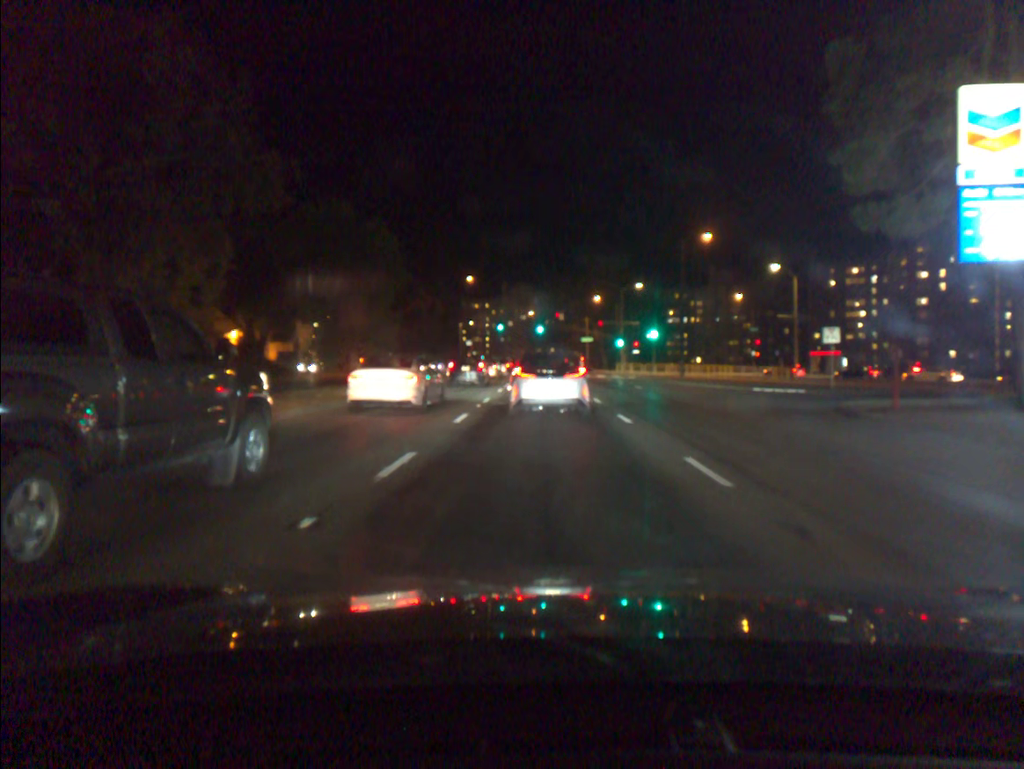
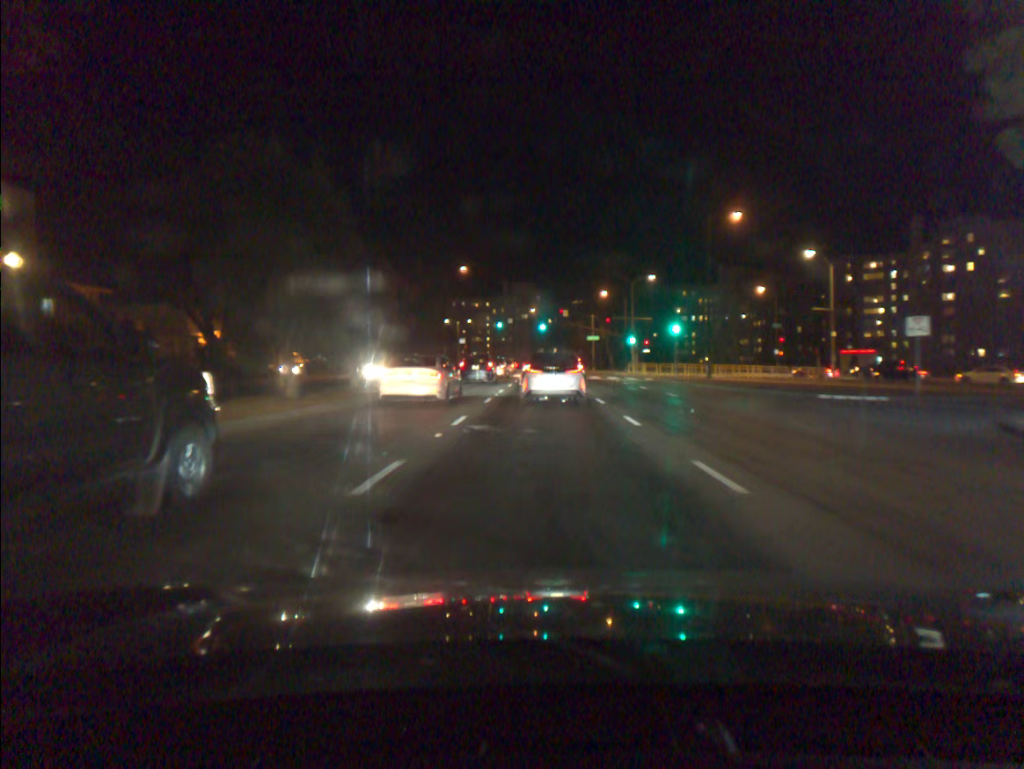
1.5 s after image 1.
(0.0, +8.5) m; 0°
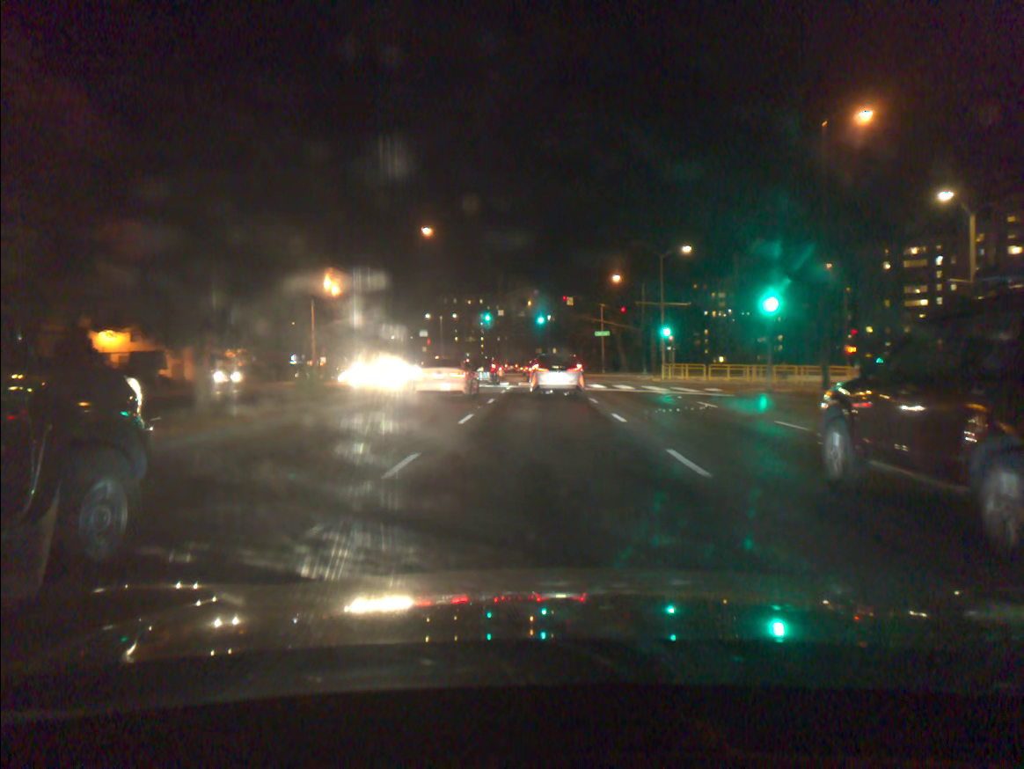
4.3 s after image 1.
(0.0, +21.8) m; 0°
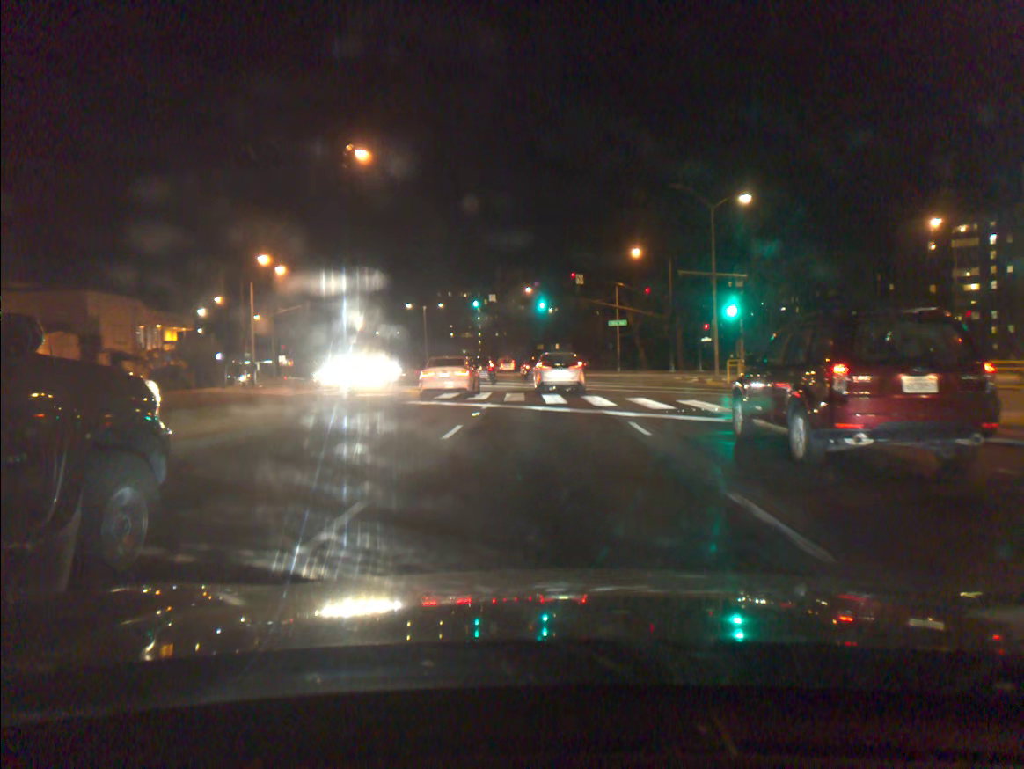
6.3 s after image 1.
(-0.1, +18.4) m; 0°
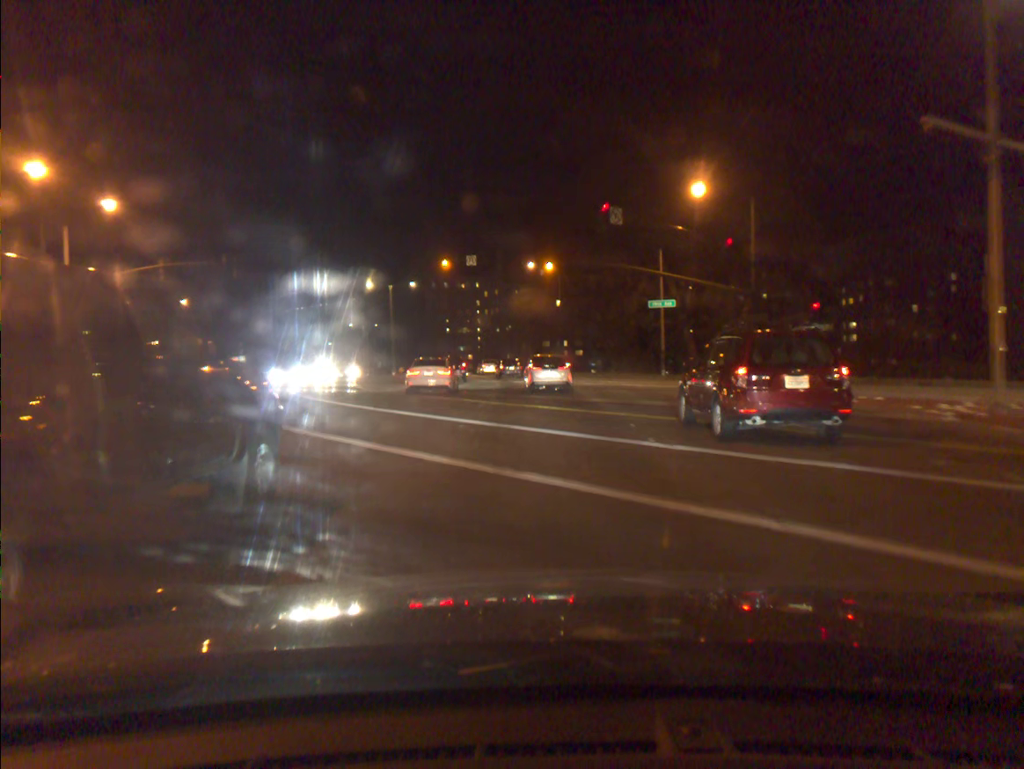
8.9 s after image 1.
(-0.2, +27.4) m; -1°
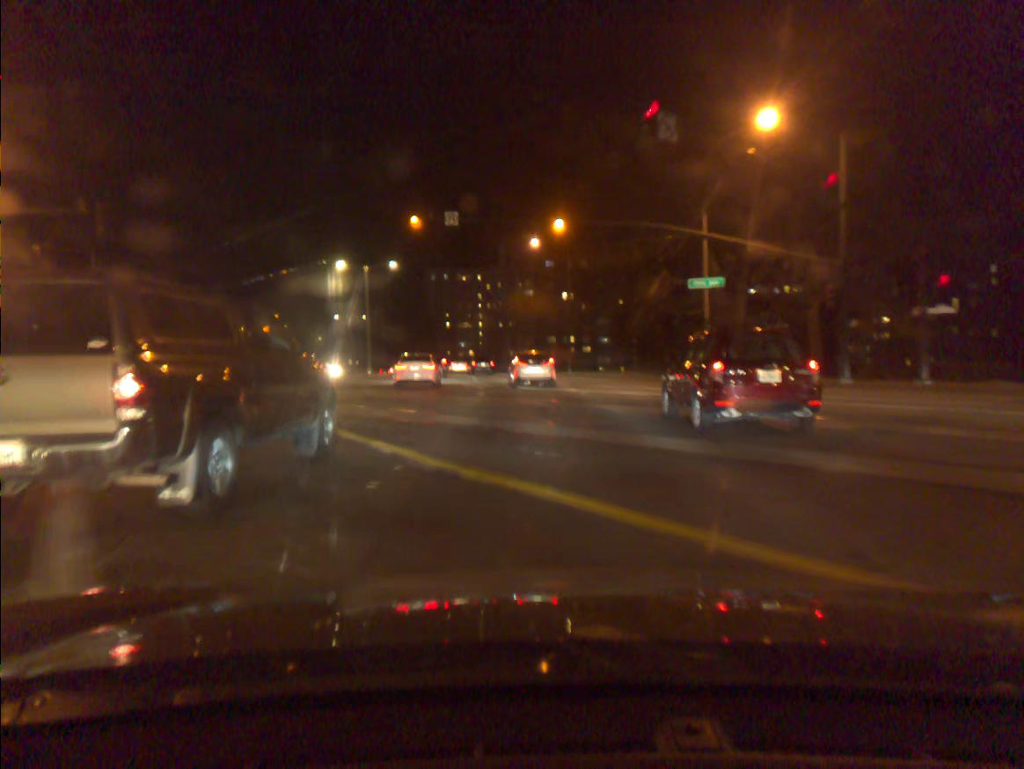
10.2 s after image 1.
(0.0, +13.4) m; 0°
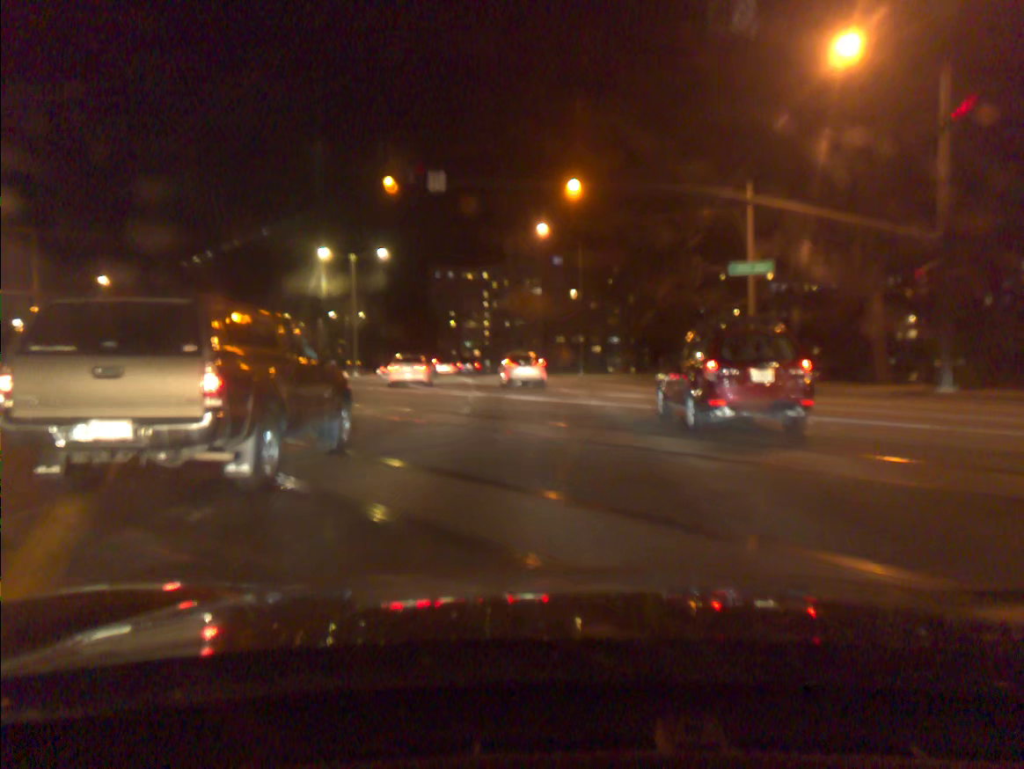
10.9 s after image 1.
(0.0, +7.7) m; 0°
